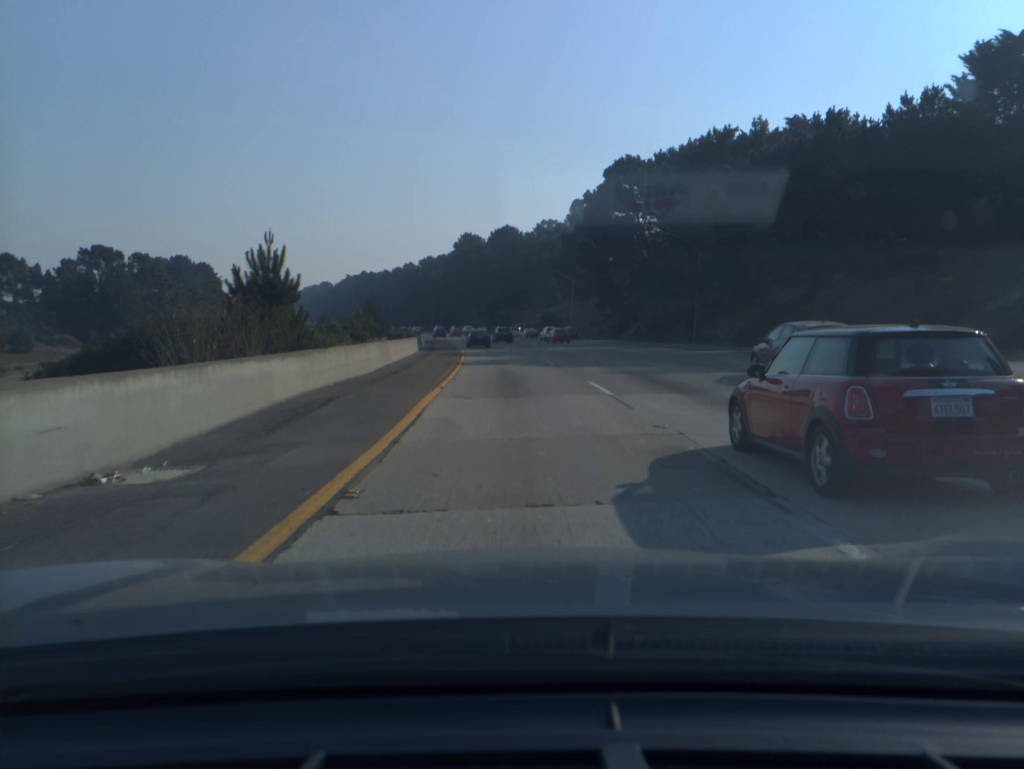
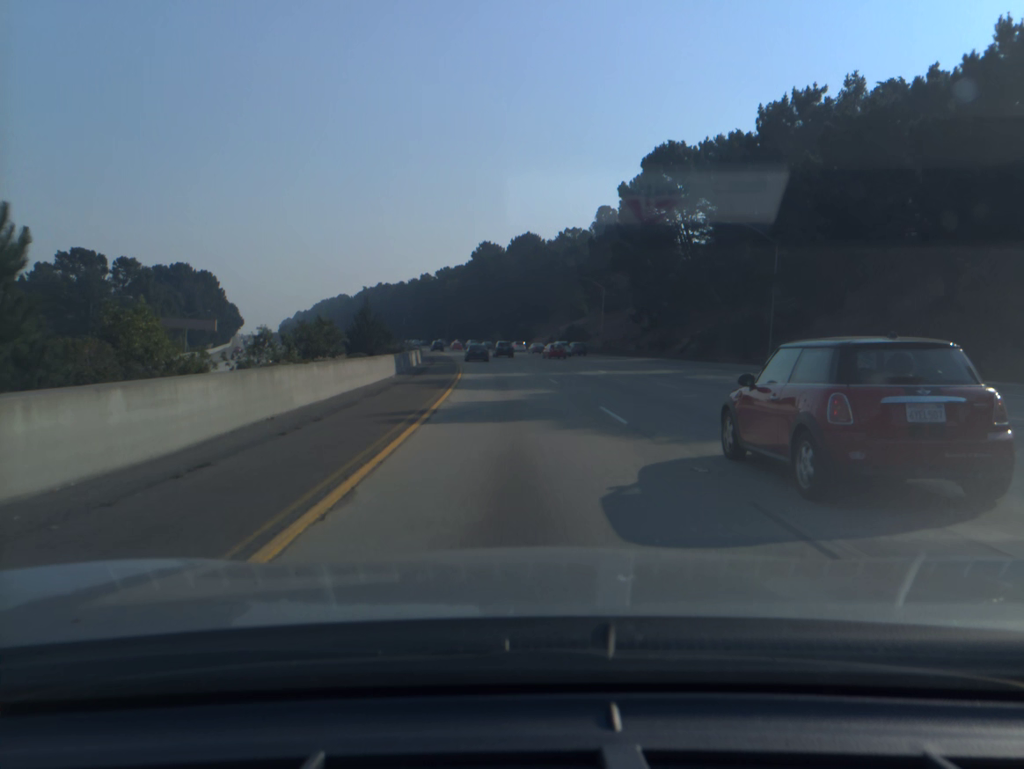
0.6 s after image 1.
(-0.3, +16.7) m; -2°
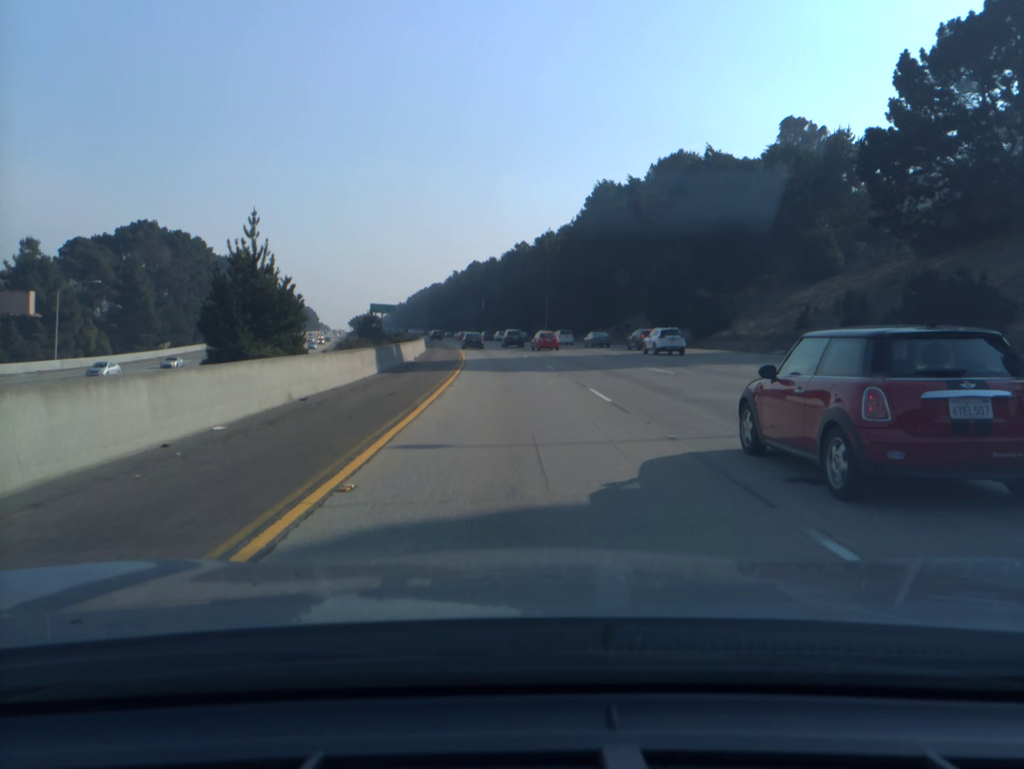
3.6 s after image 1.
(-5.8, +84.9) m; -8°
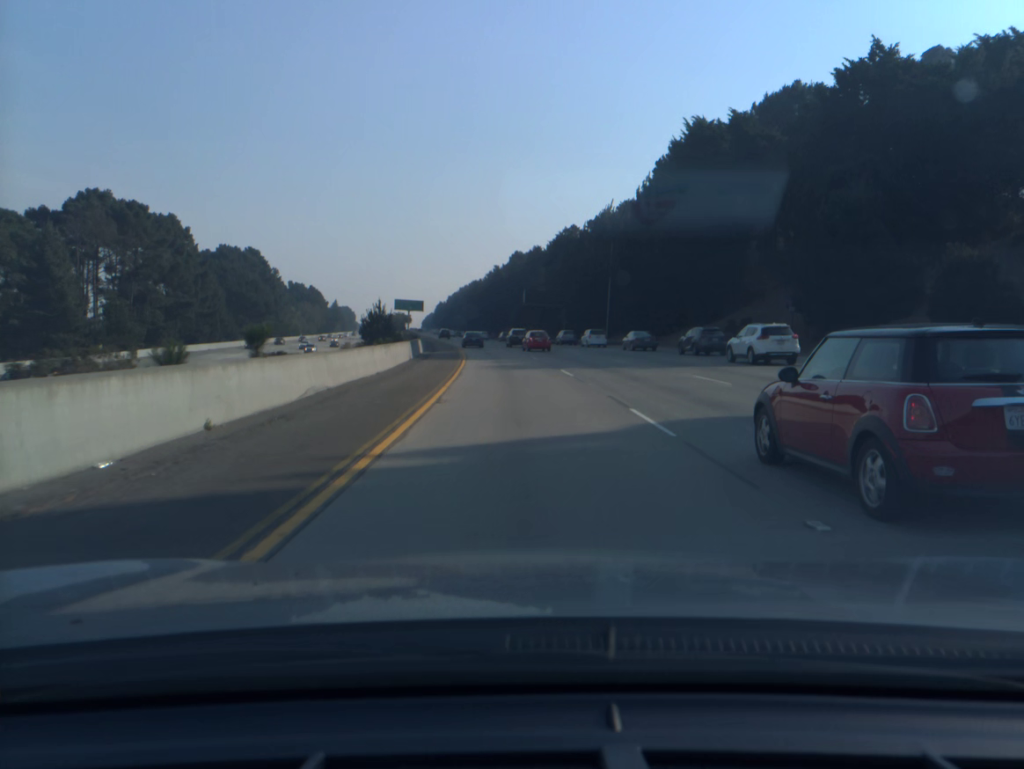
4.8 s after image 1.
(-1.0, +34.9) m; -3°
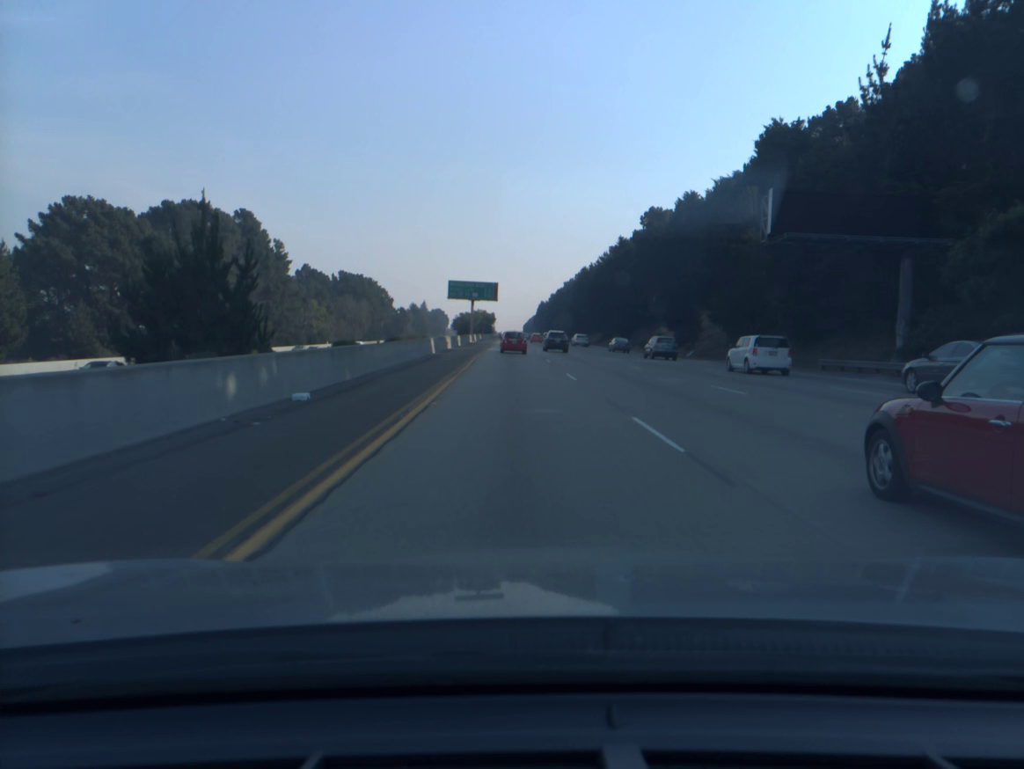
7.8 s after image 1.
(-6.2, +87.9) m; -8°
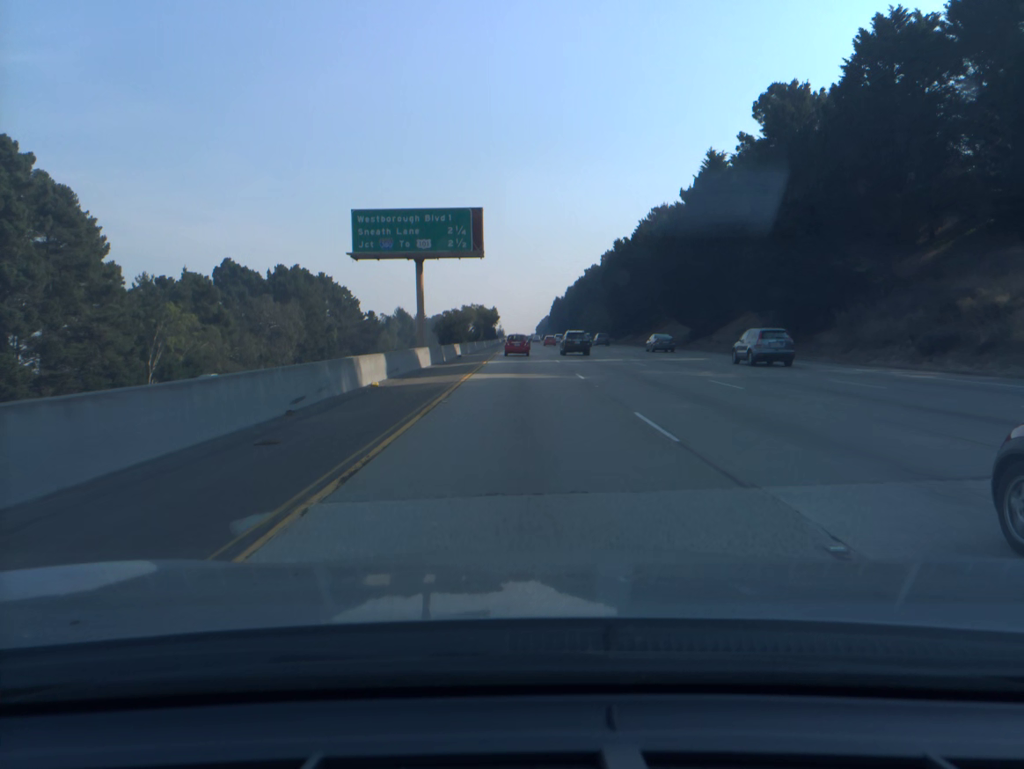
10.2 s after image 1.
(-1.3, +72.0) m; -1°
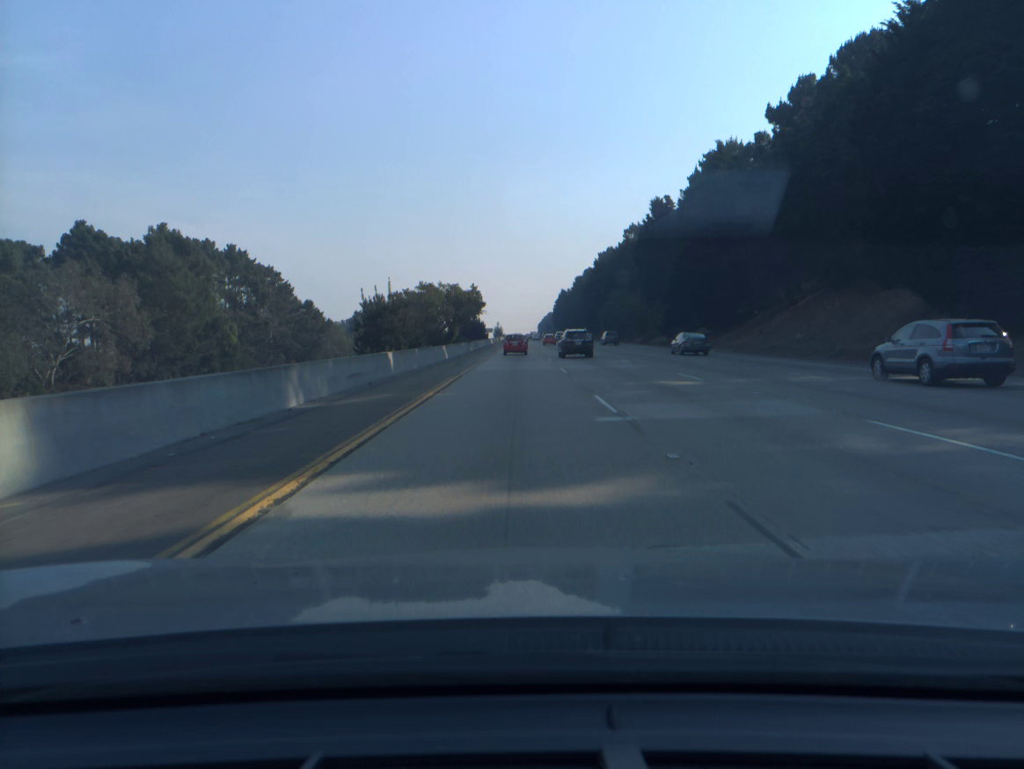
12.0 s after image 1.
(0.0, +55.3) m; 0°
